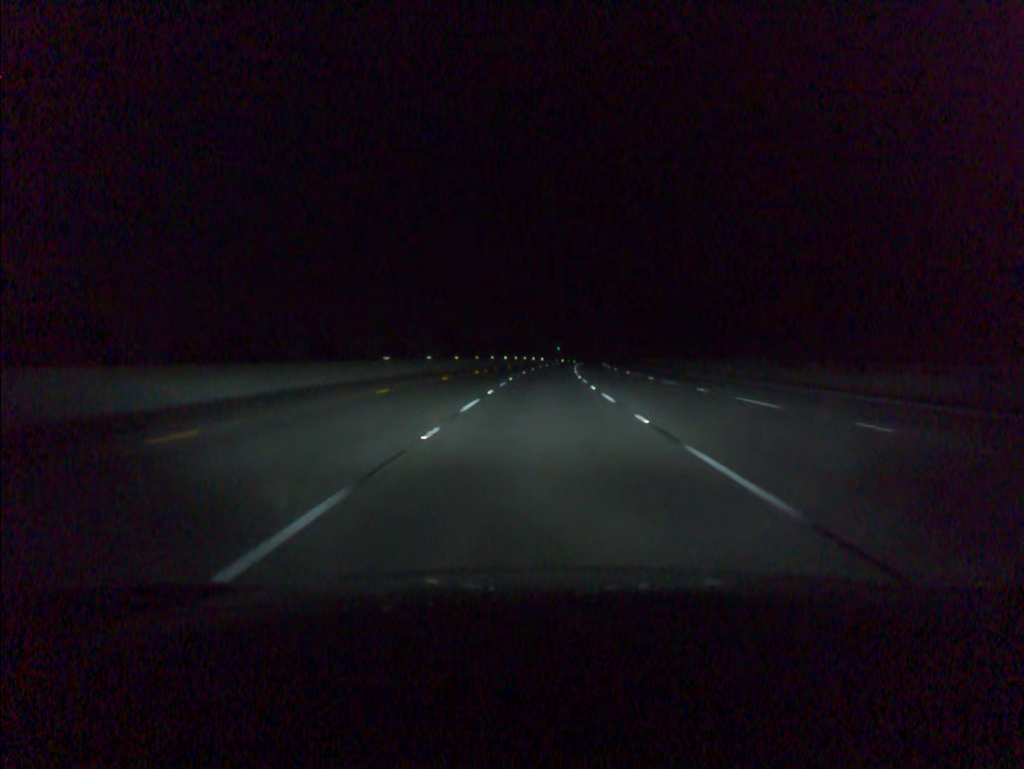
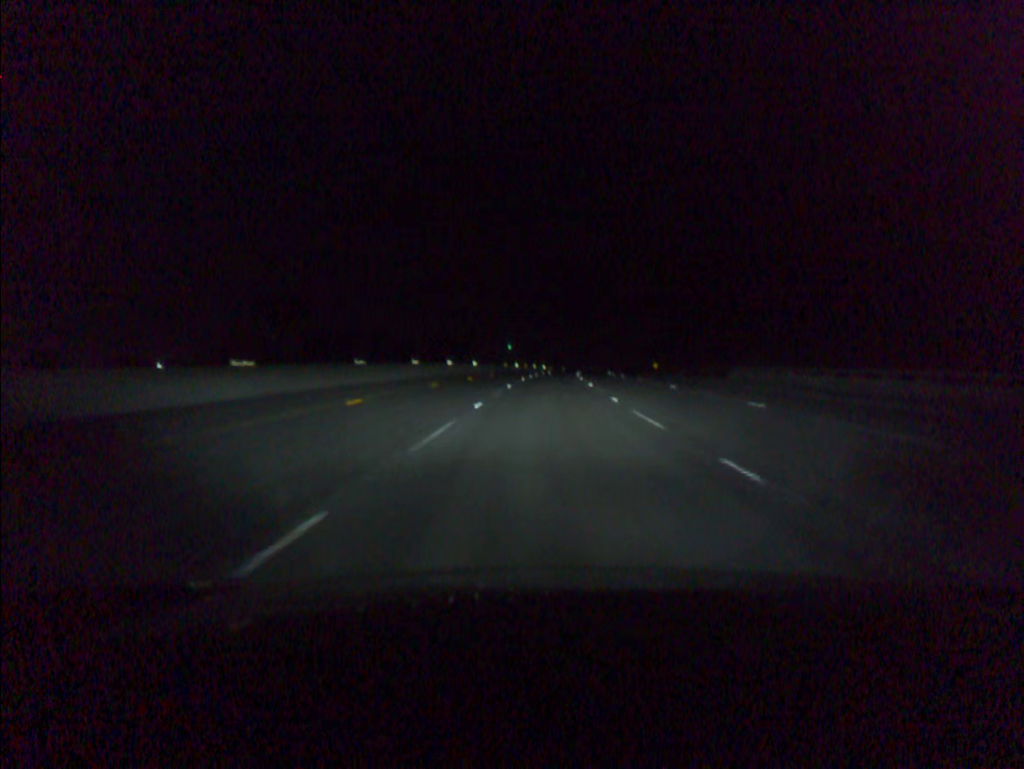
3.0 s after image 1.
(+2.3, +93.4) m; +4°
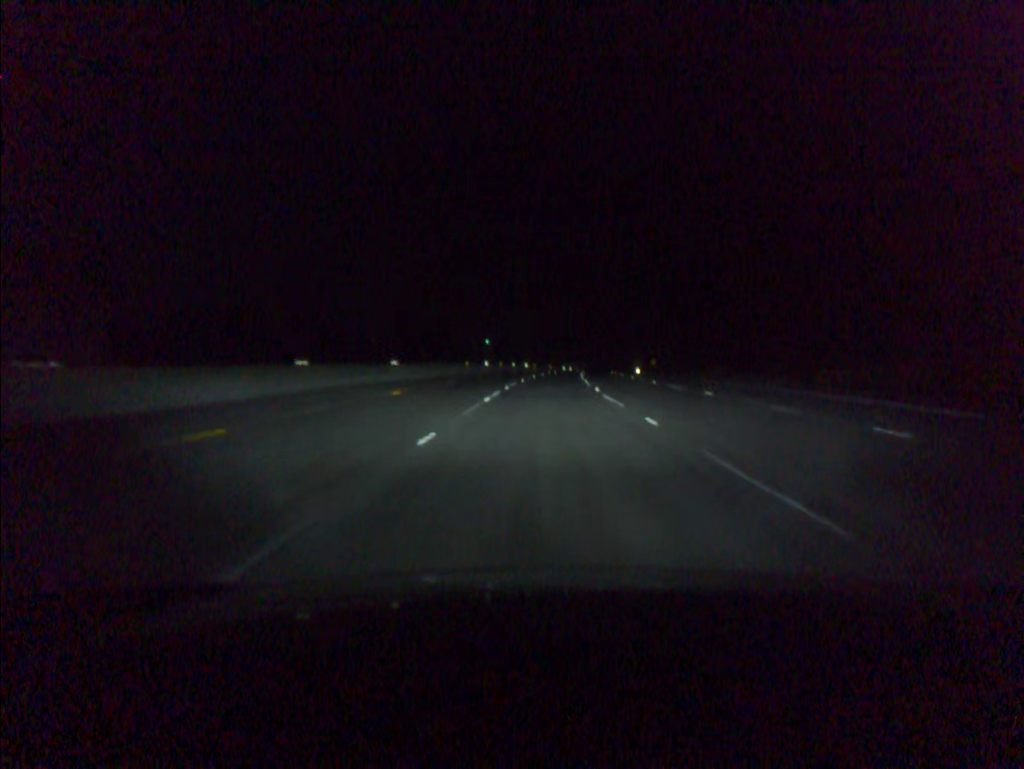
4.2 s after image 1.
(+0.4, +37.5) m; +1°
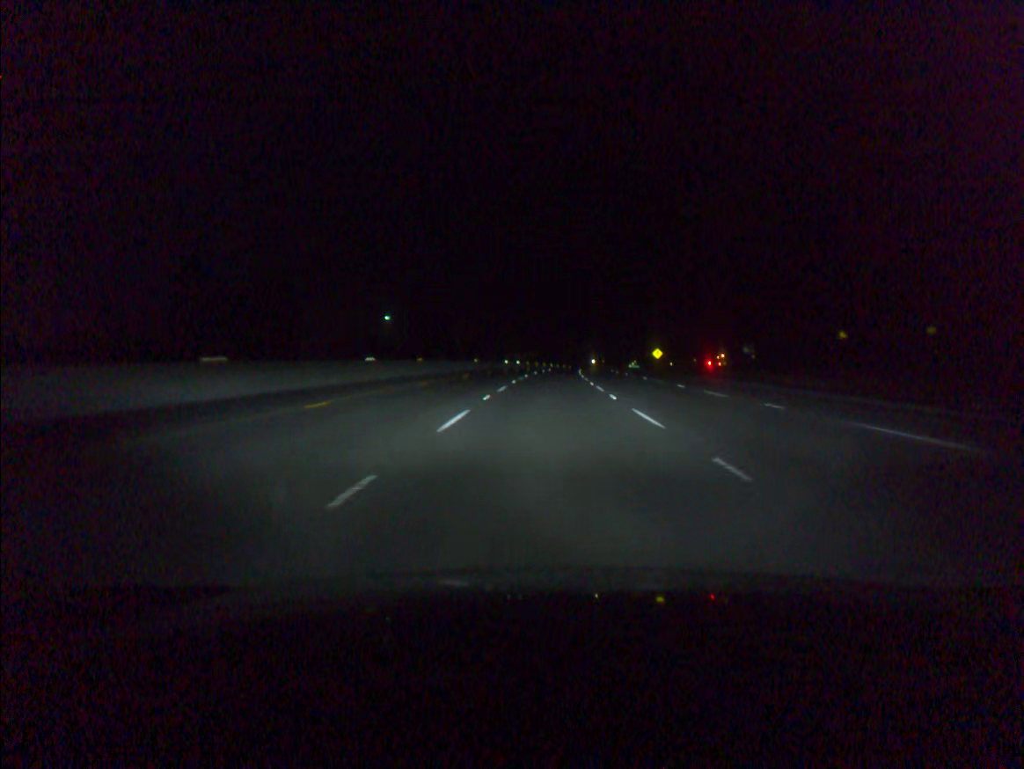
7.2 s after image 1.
(+3.2, +94.2) m; +4°
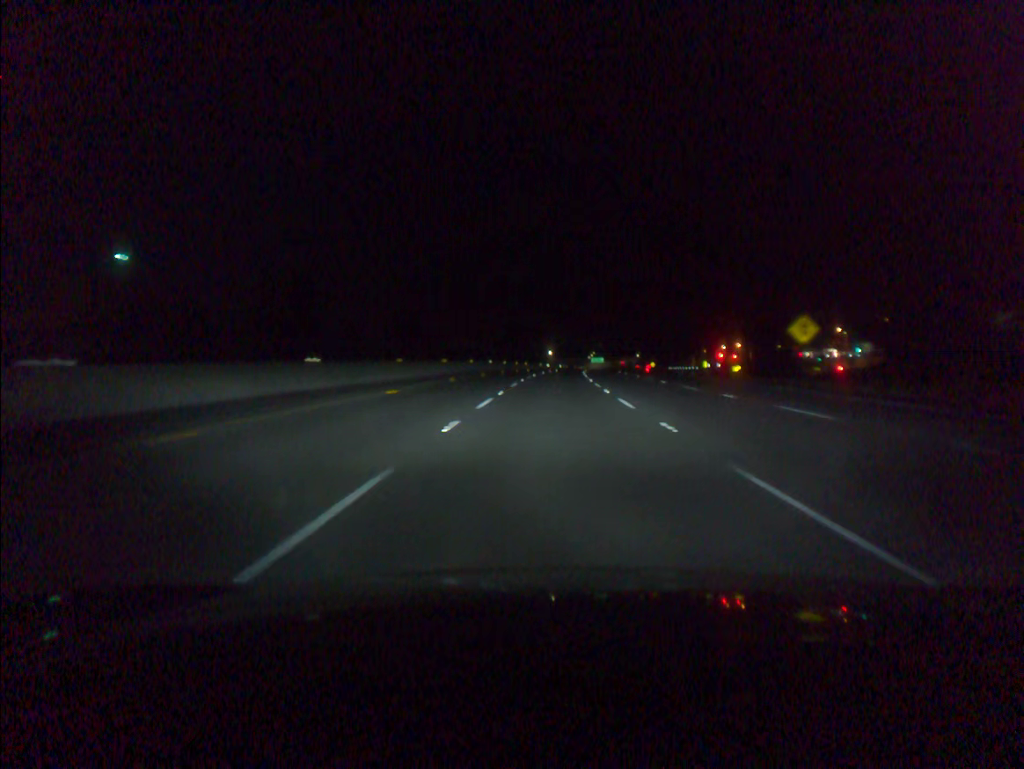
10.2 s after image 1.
(+3.0, +94.5) m; +4°
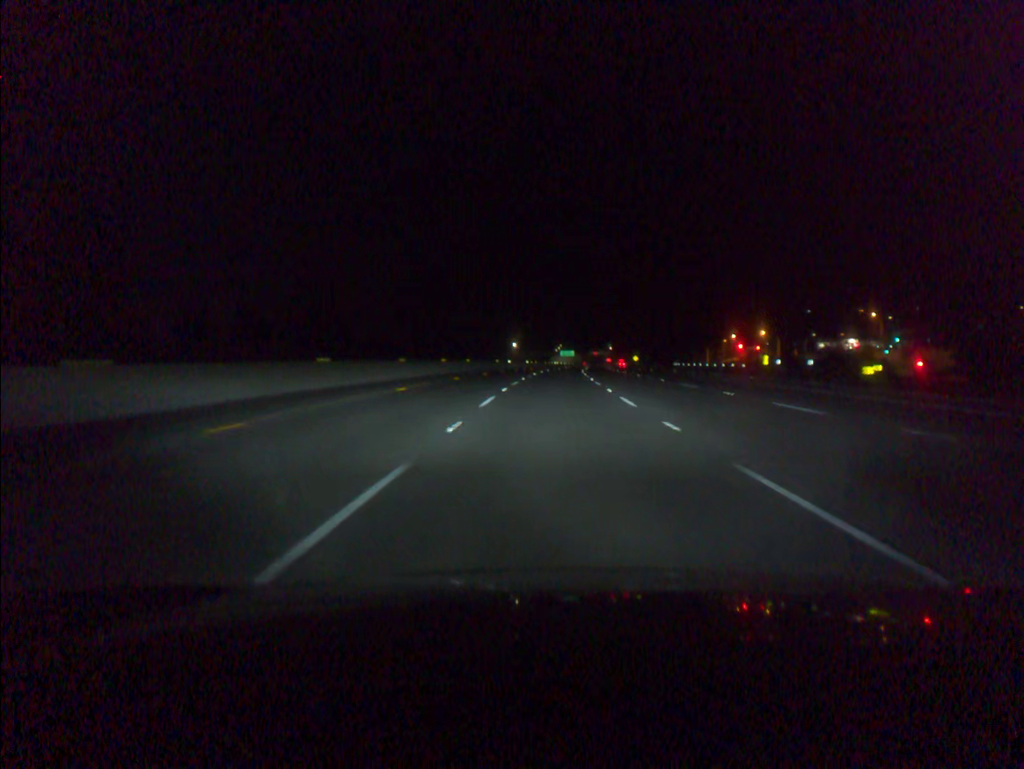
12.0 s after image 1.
(+1.2, +56.7) m; +3°
